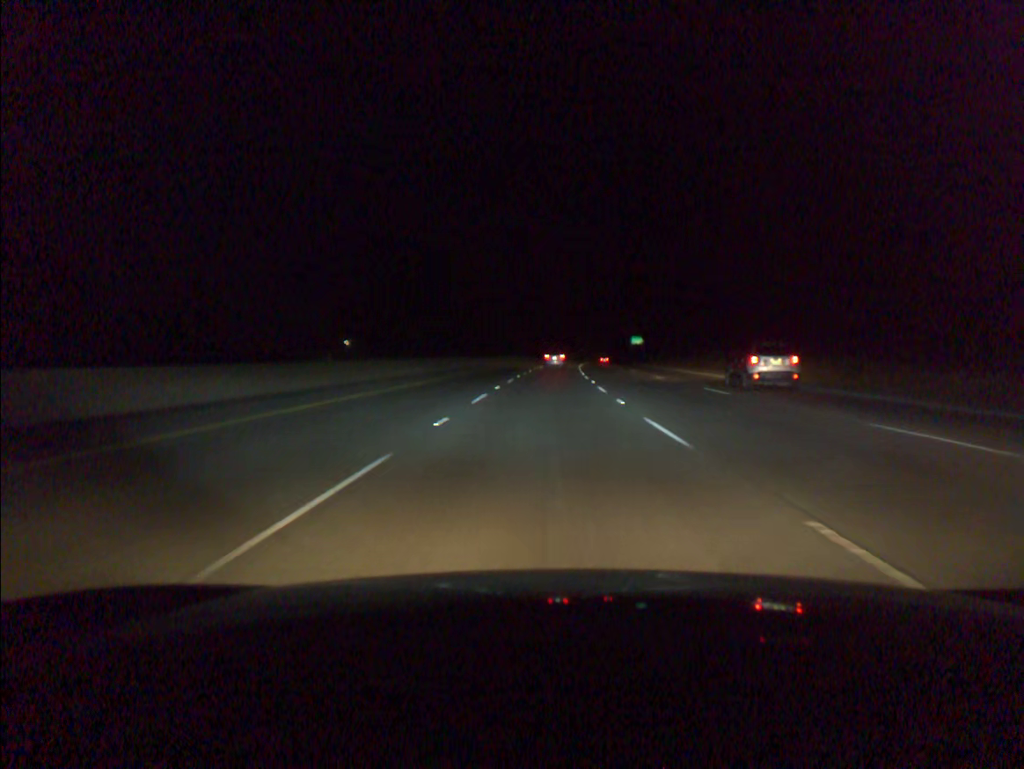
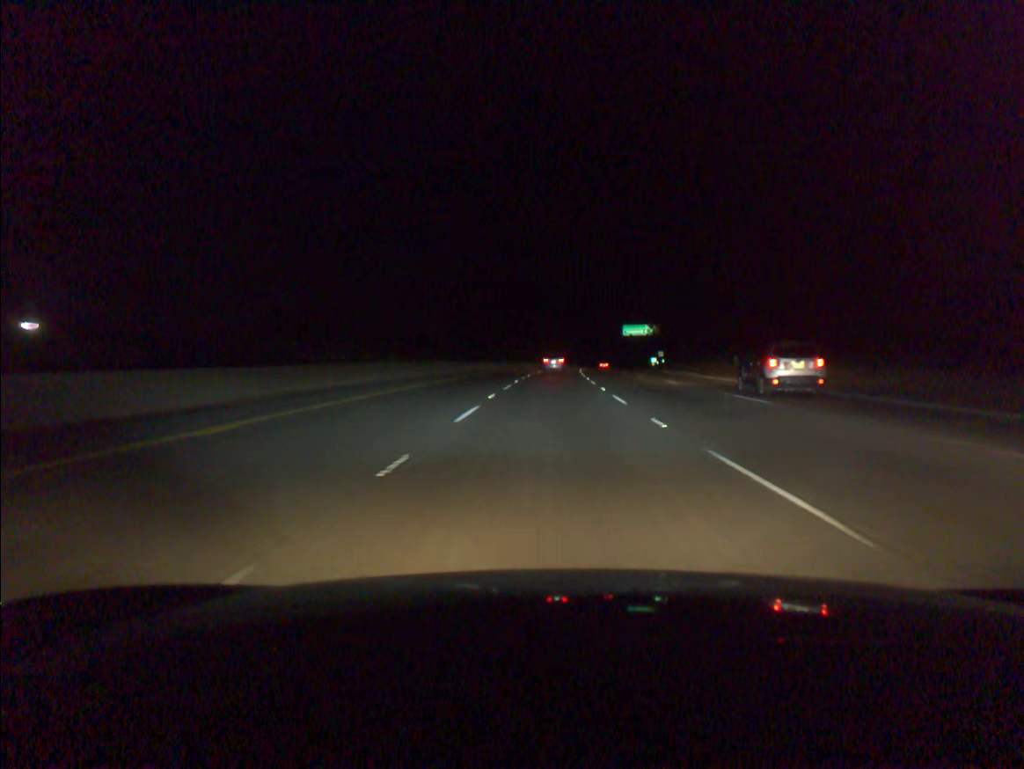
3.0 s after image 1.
(+2.6, +92.1) m; +4°
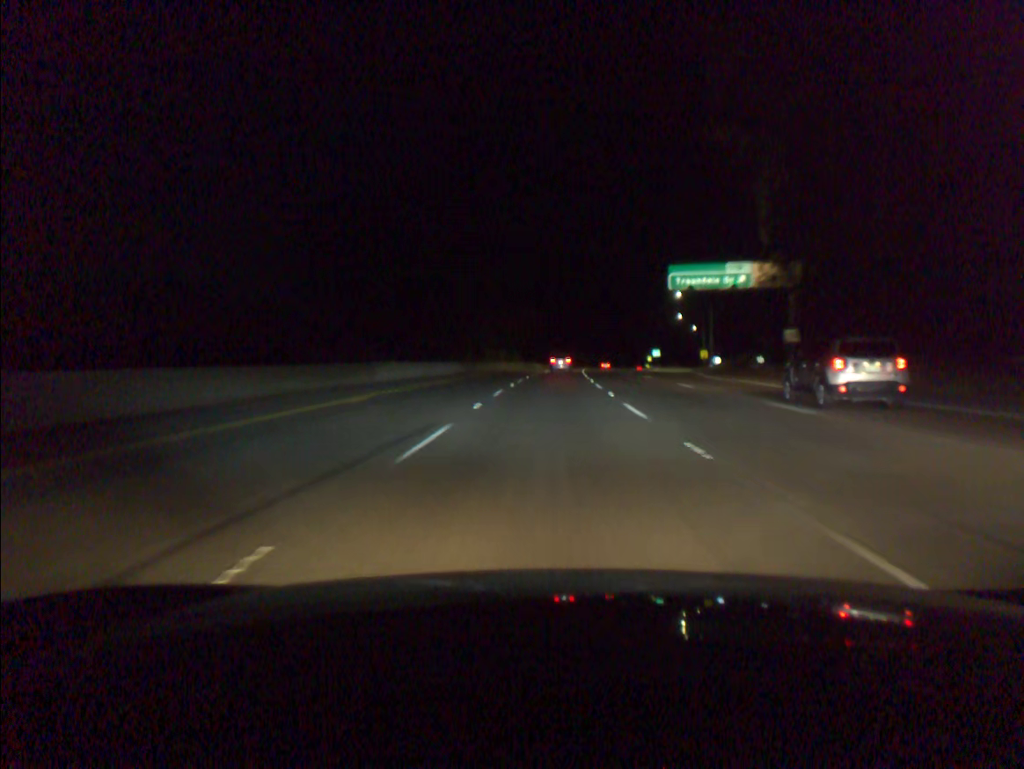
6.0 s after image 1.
(+2.8, +92.2) m; +3°
